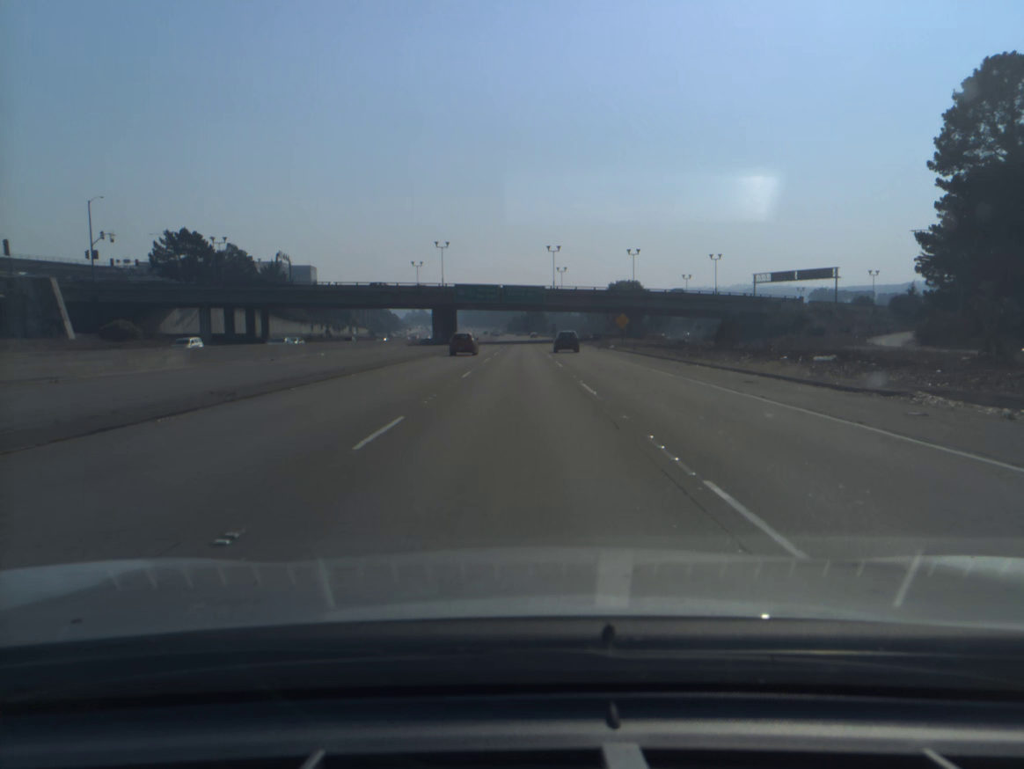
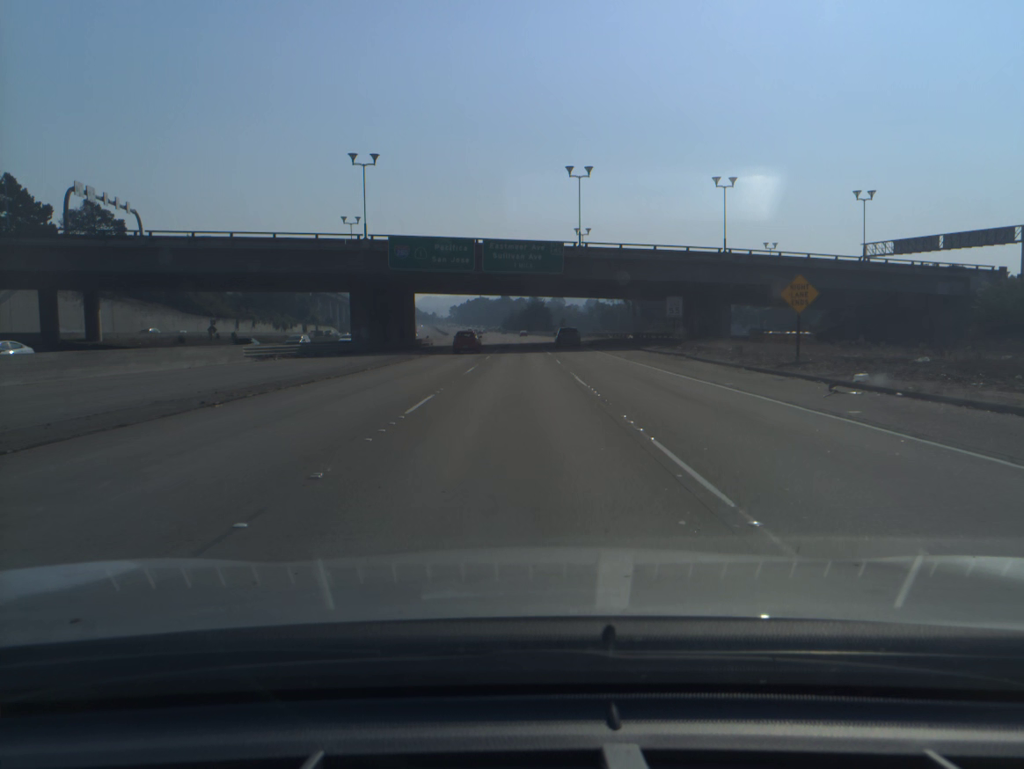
(+0.1, +56.4) m; 0°
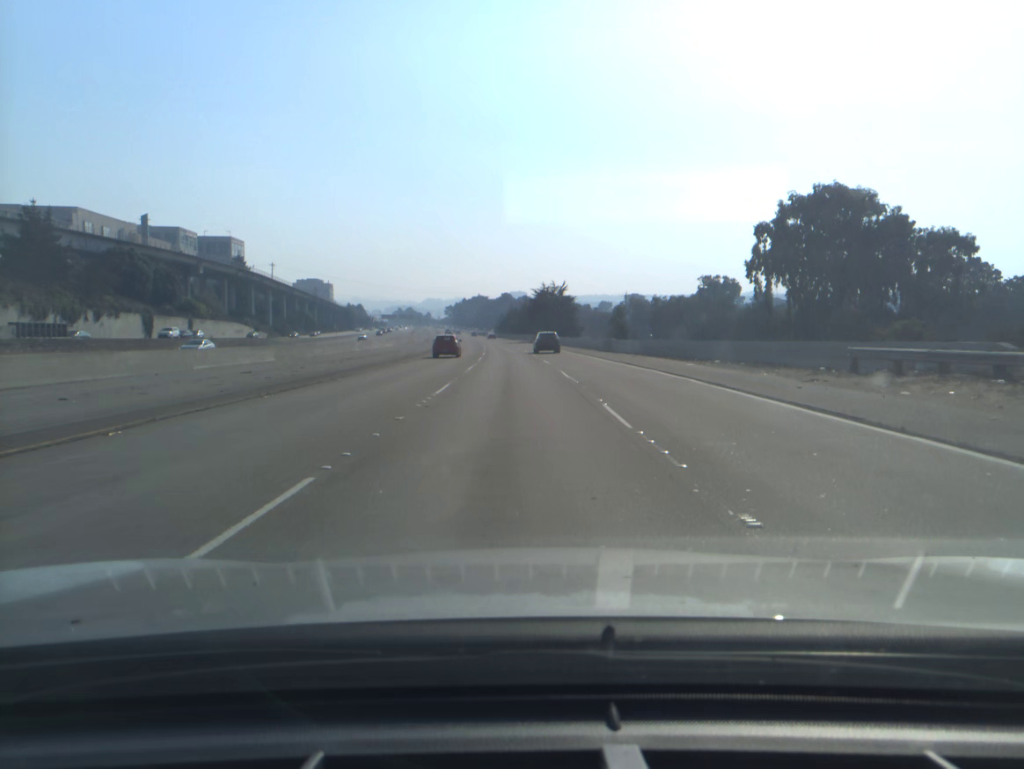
(-0.1, +96.2) m; 0°
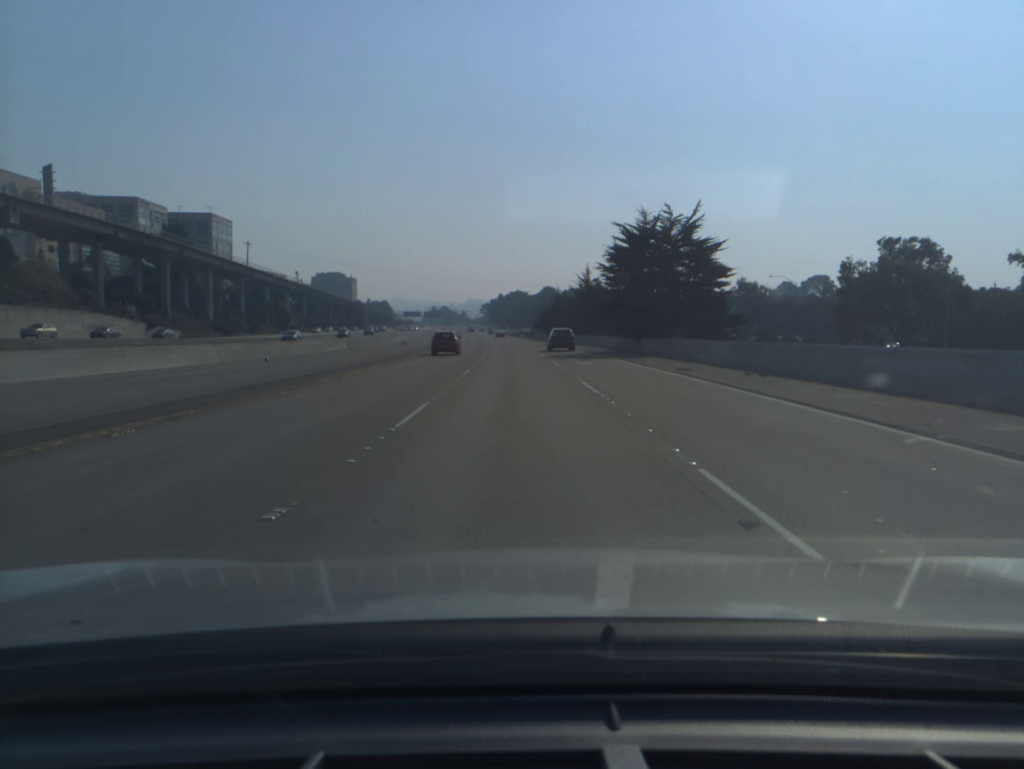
(-1.8, +79.2) m; -3°
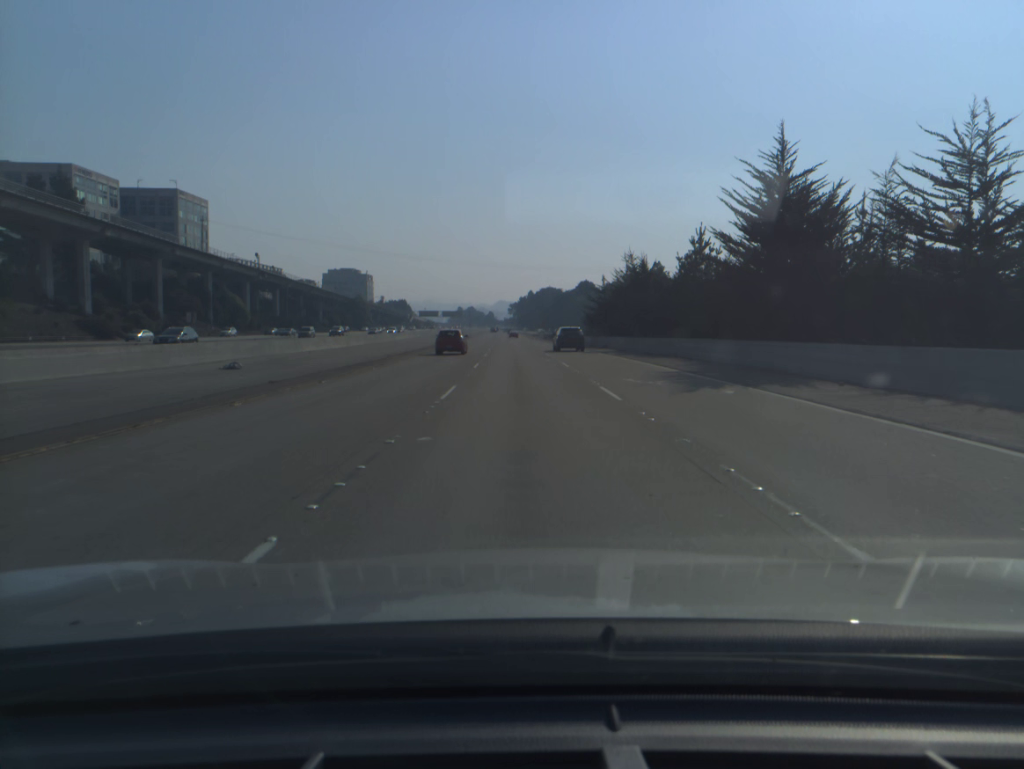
(-1.2, +61.3) m; -2°
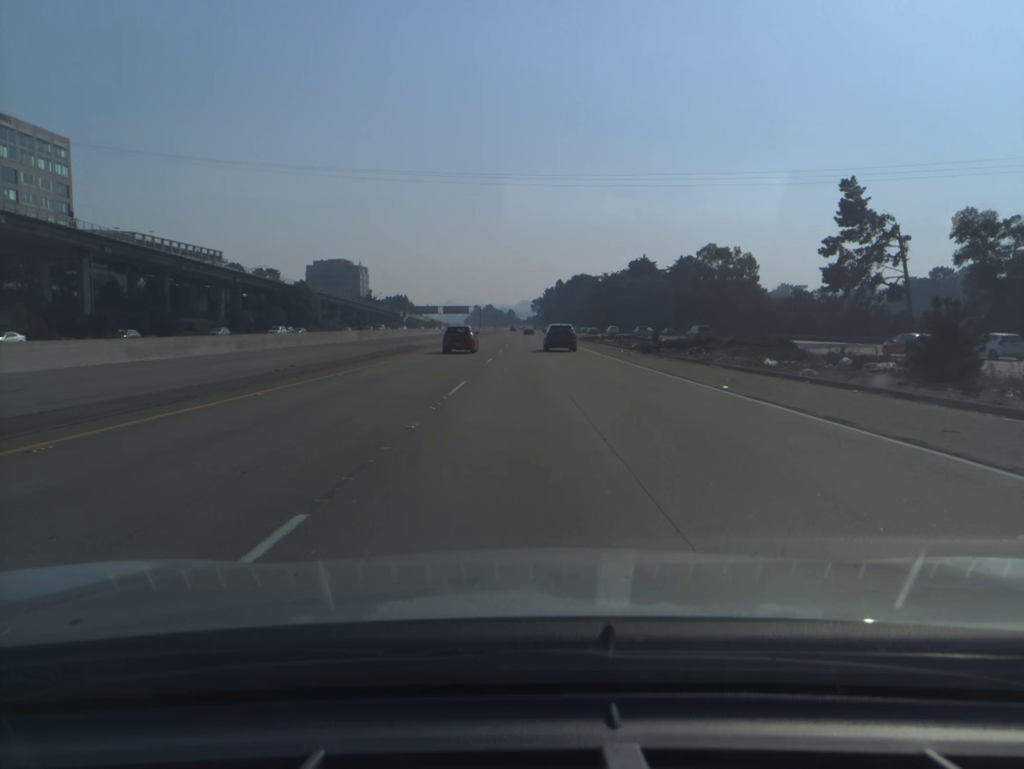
(-1.9, +101.0) m; -2°
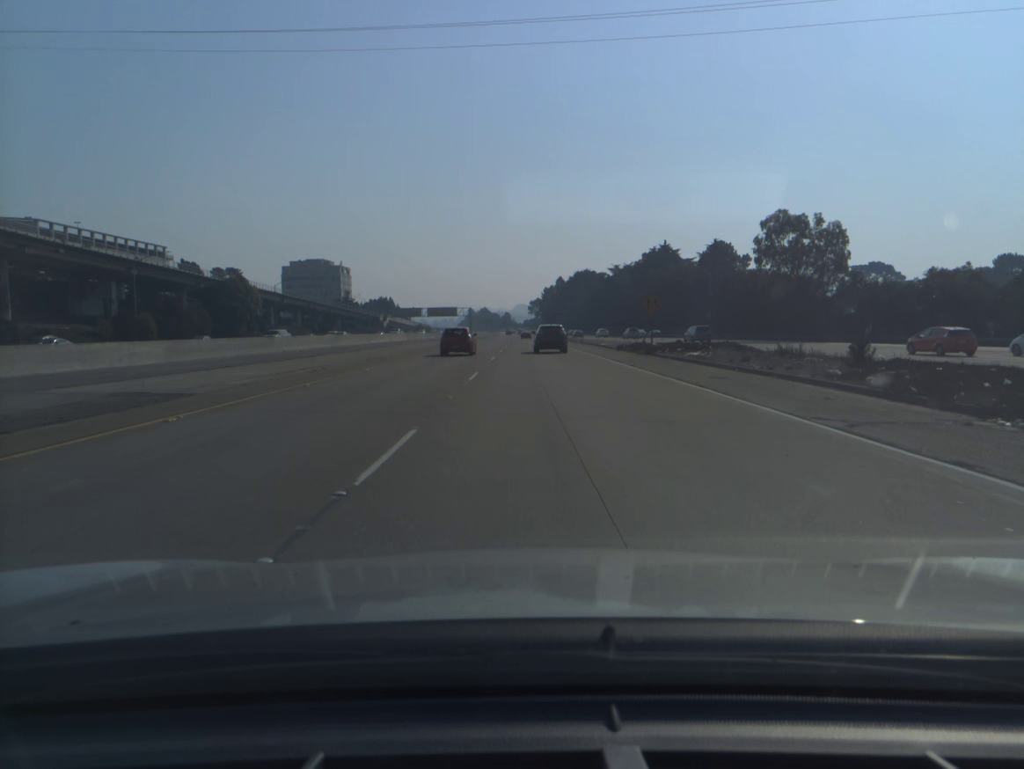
(+0.1, +39.5) m; 0°
